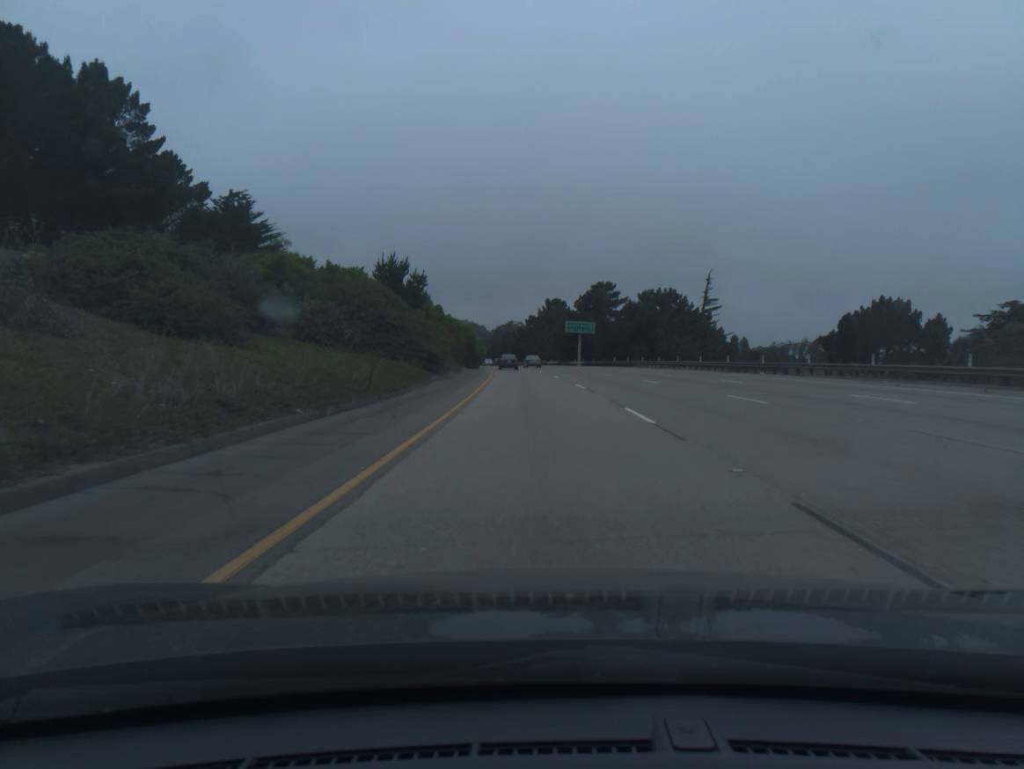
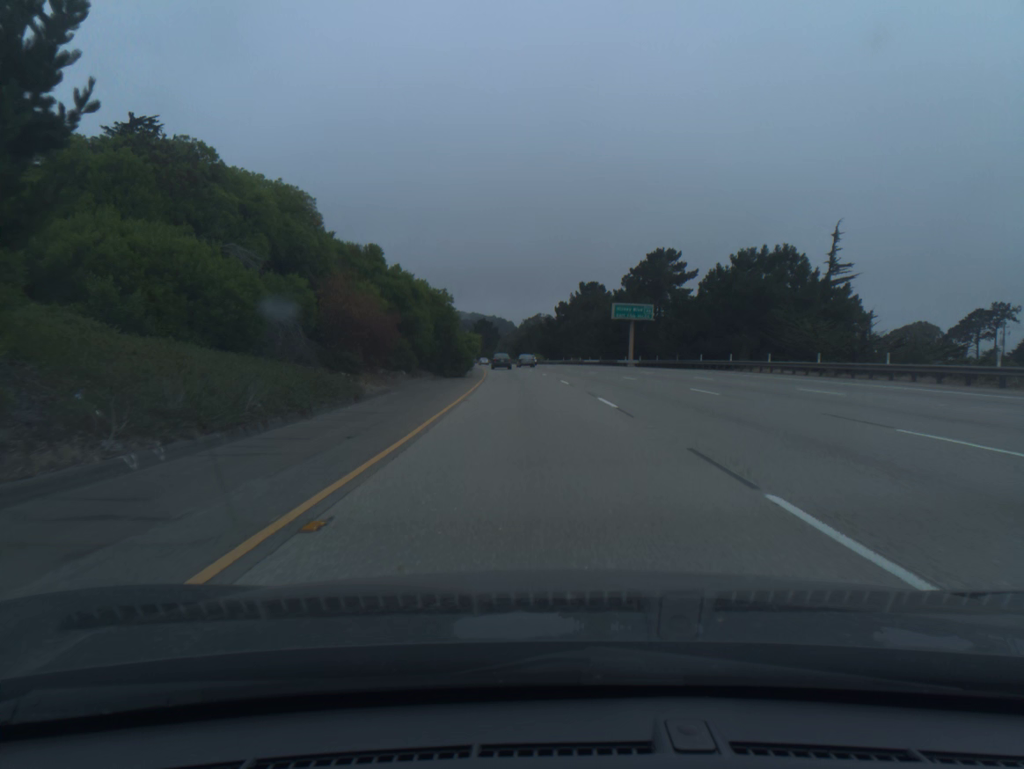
(-0.6, +39.9) m; -2°
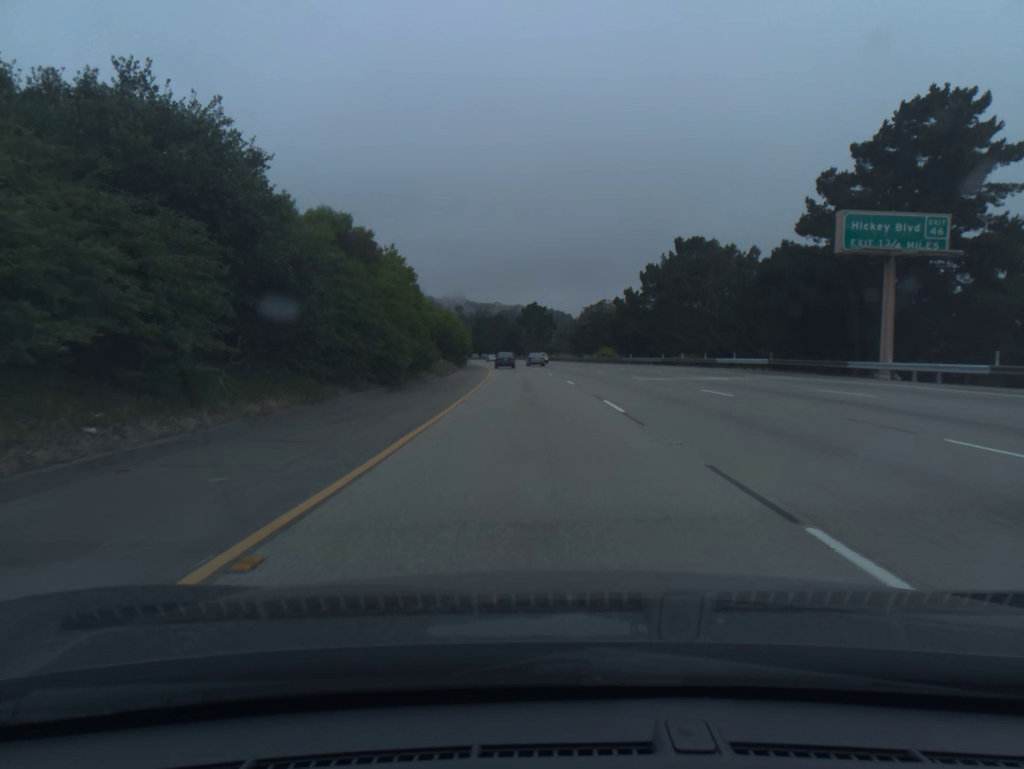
(-2.1, +59.5) m; -4°
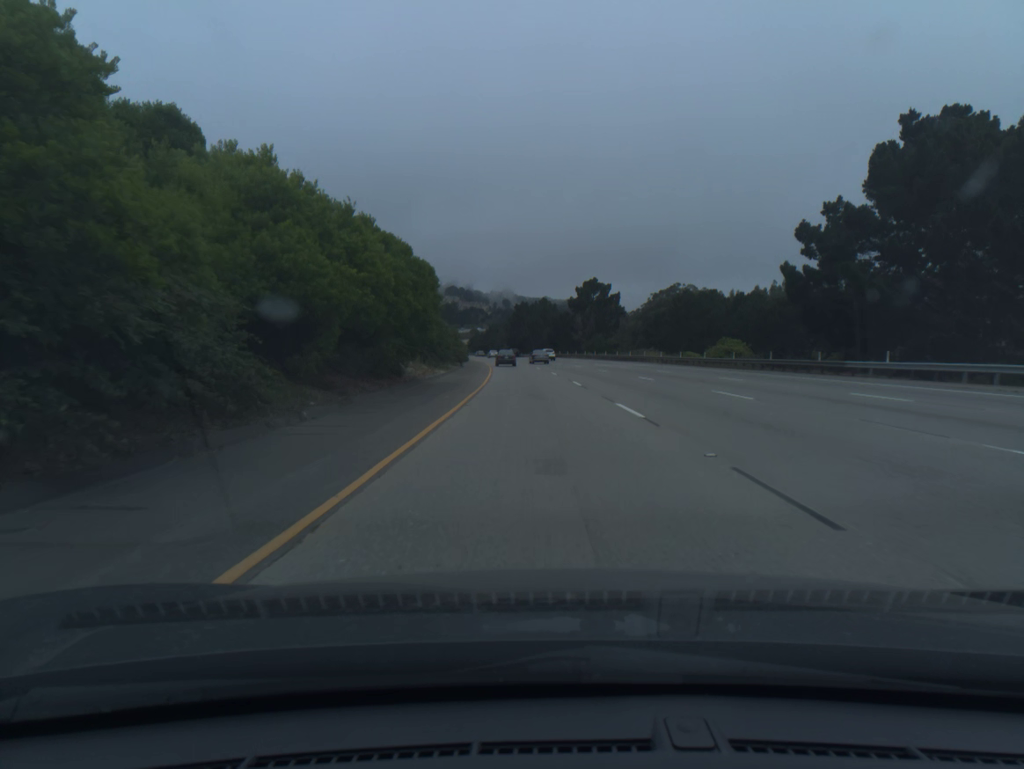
(-2.0, +59.3) m; -4°
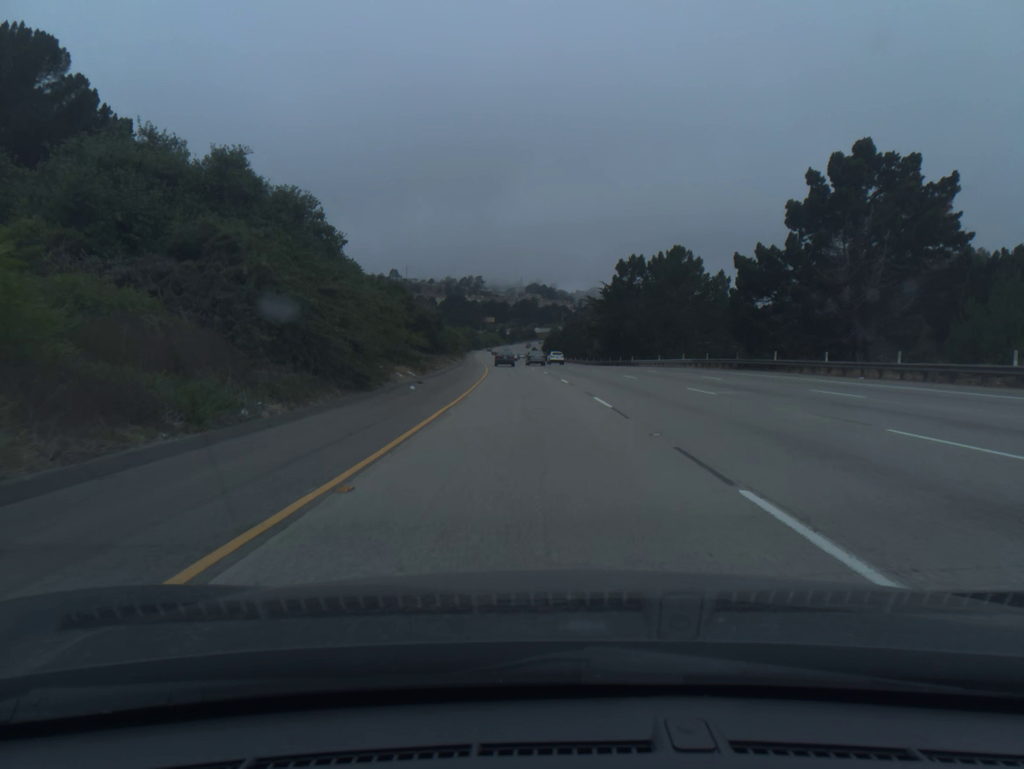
(-4.9, +98.9) m; -6°
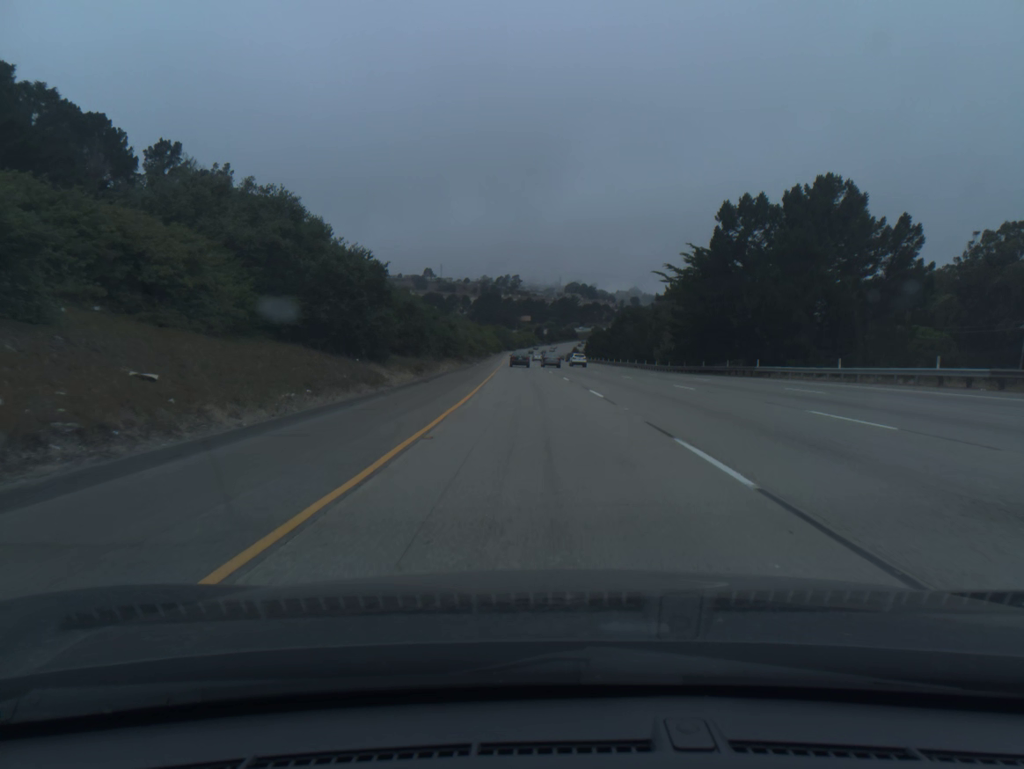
(-1.0, +39.7) m; -3°
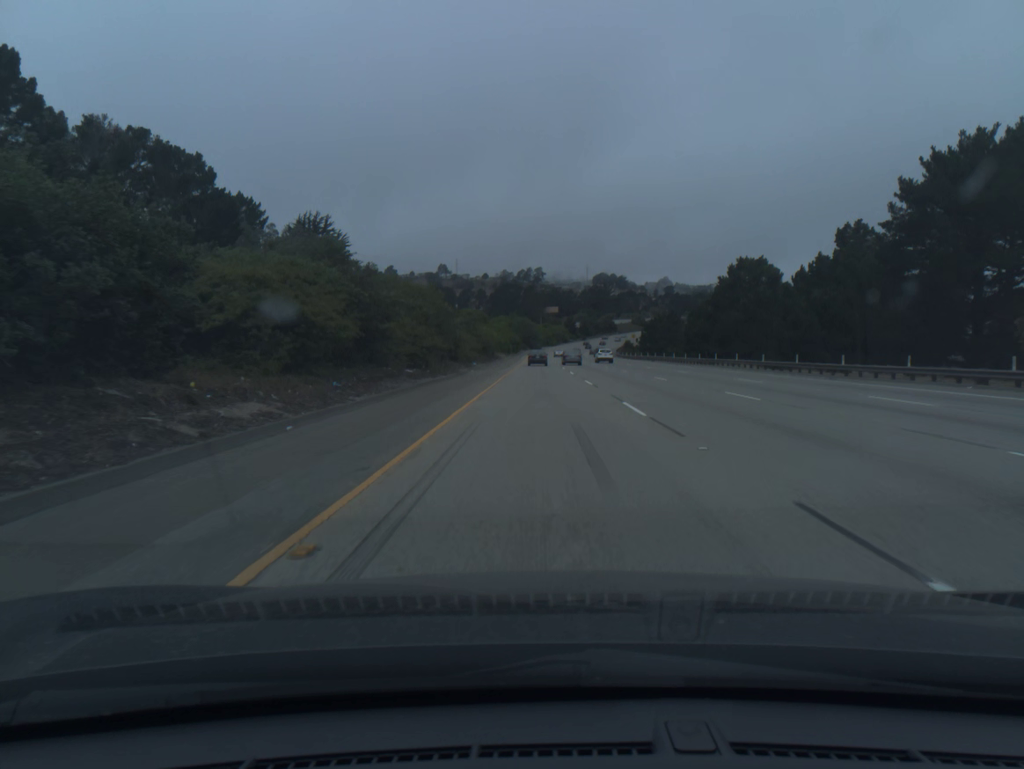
(-2.0, +79.4) m; -2°
